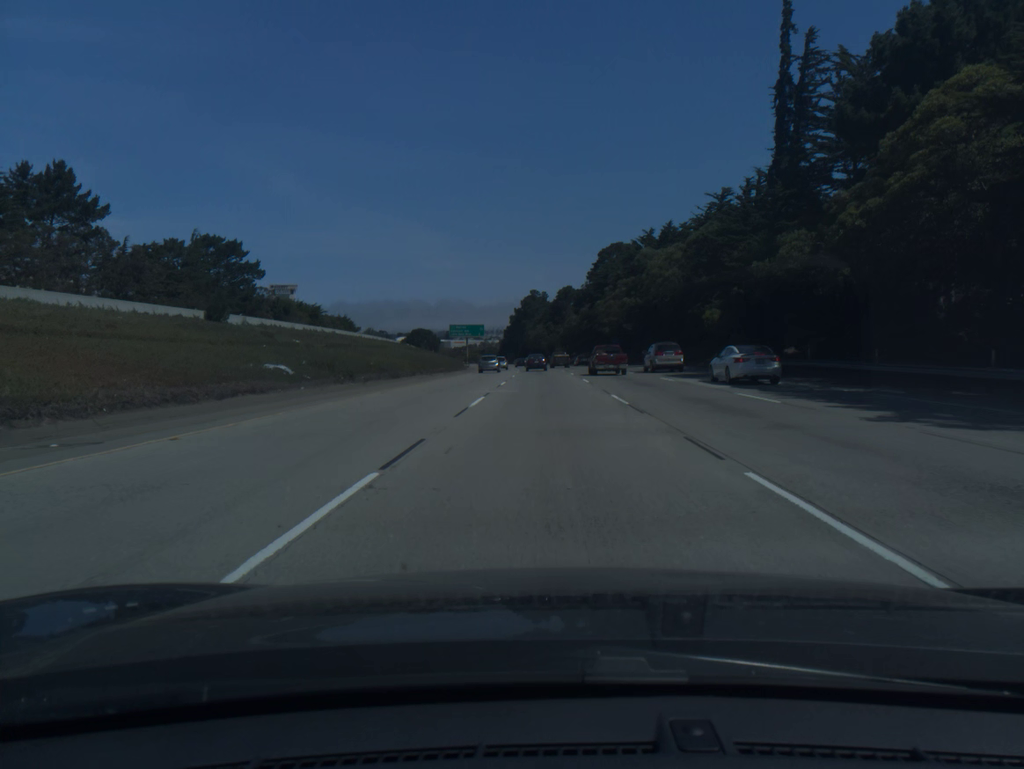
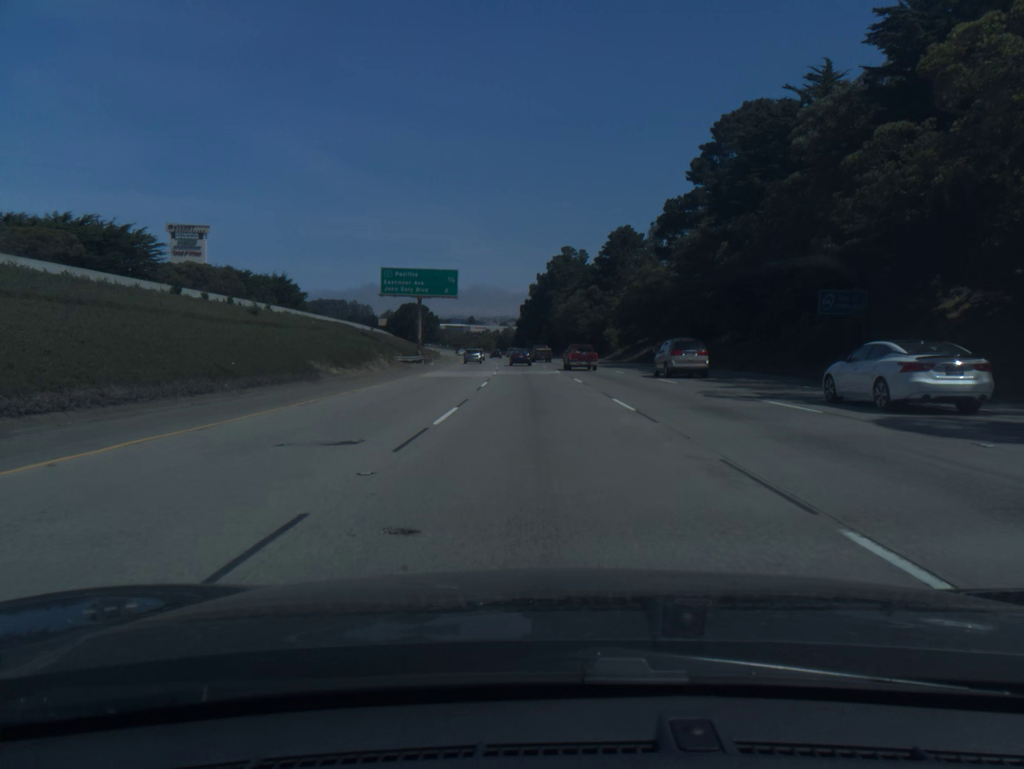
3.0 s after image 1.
(-0.8, +90.4) m; -2°
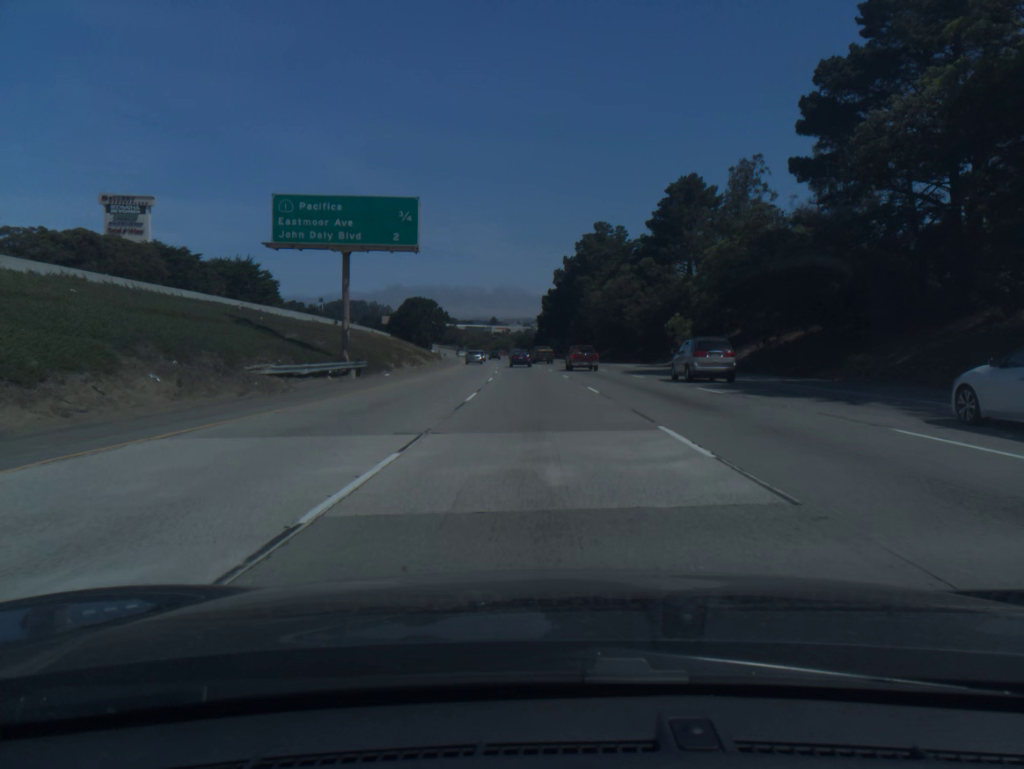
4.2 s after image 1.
(-0.6, +36.2) m; -2°
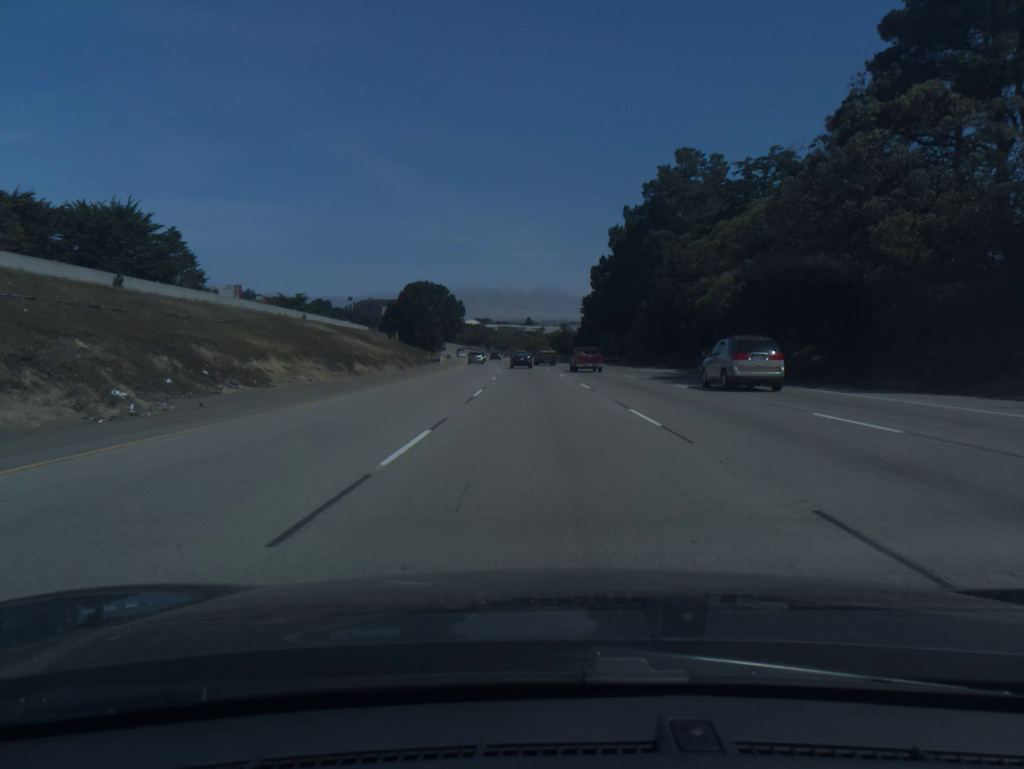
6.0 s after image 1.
(-1.3, +54.4) m; -3°
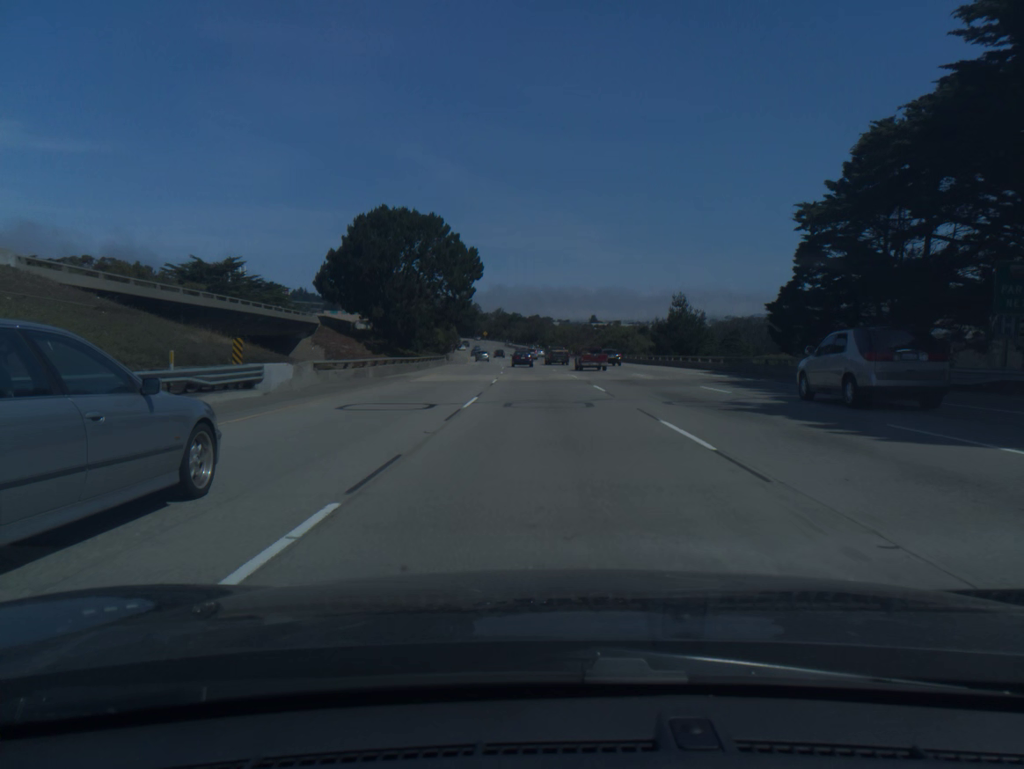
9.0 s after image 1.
(-3.4, +90.9) m; -4°
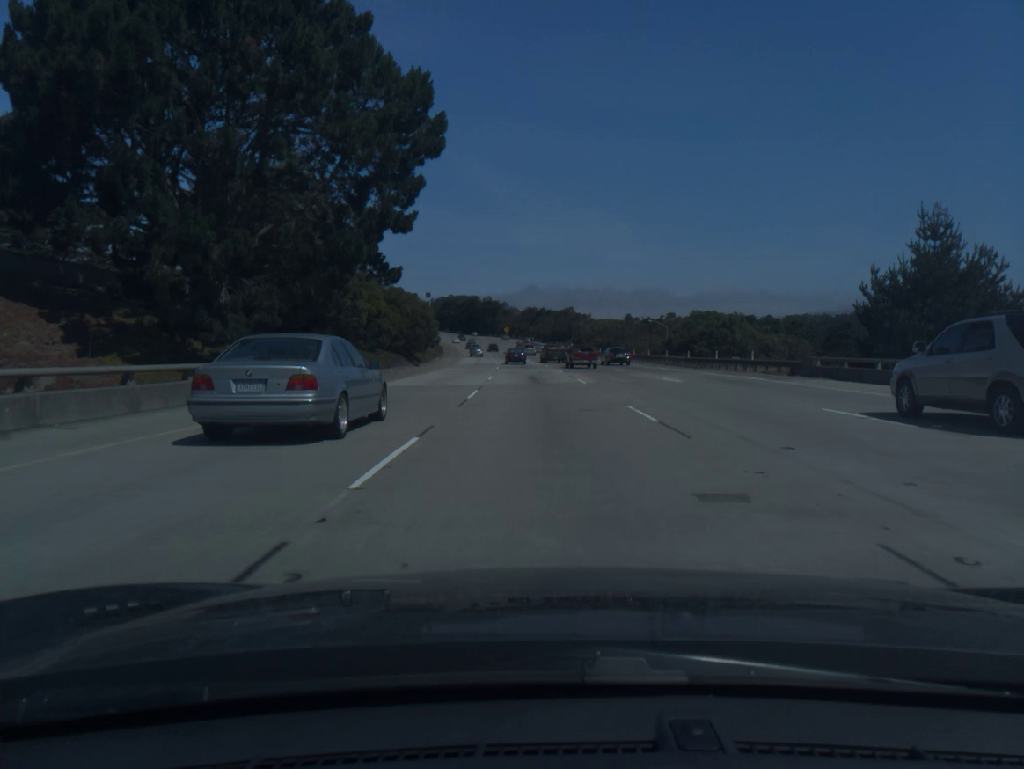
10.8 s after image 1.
(-1.1, +55.0) m; -2°
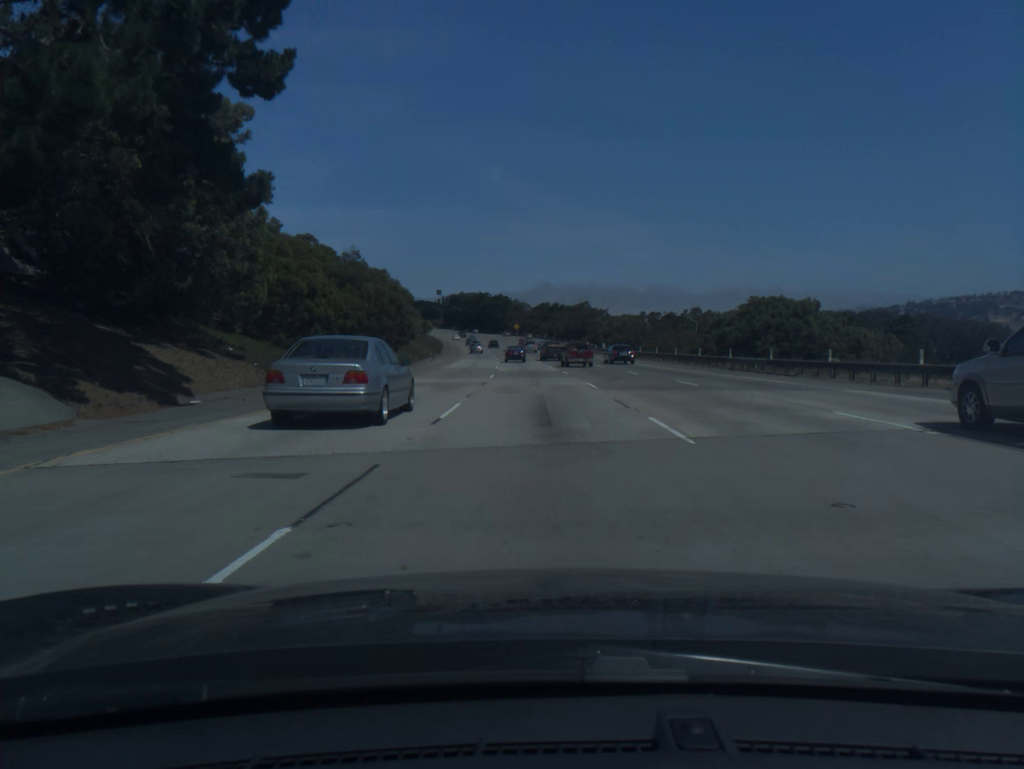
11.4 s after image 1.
(-0.1, +18.4) m; -1°
